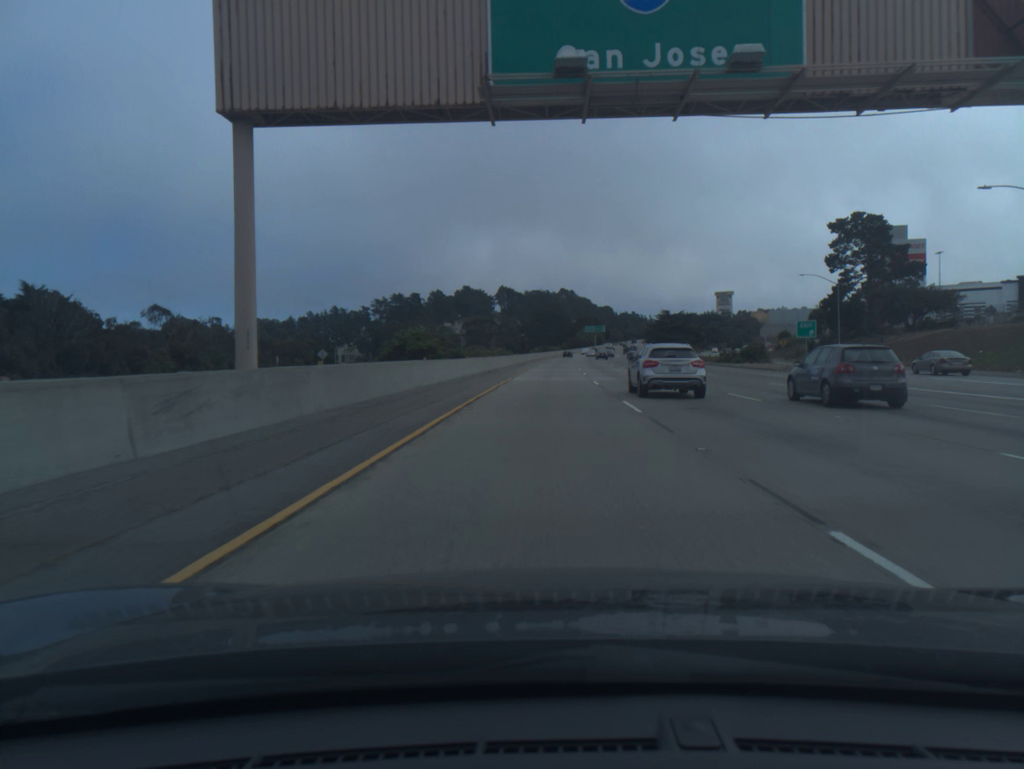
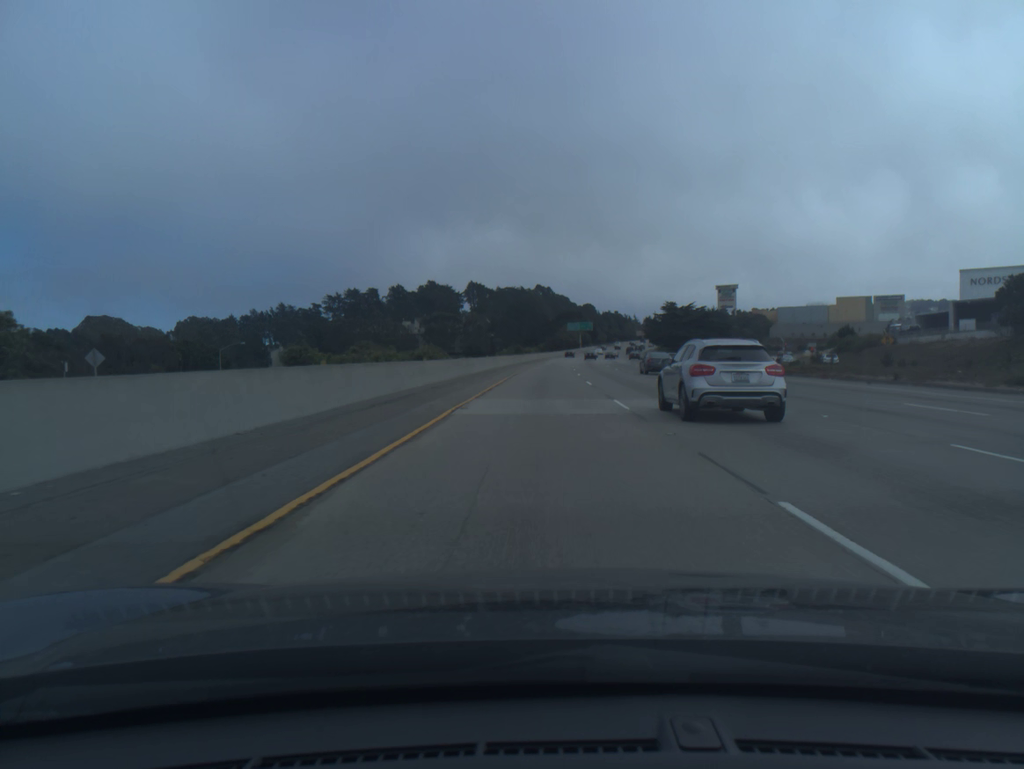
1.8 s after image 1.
(+0.9, +57.7) m; +2°
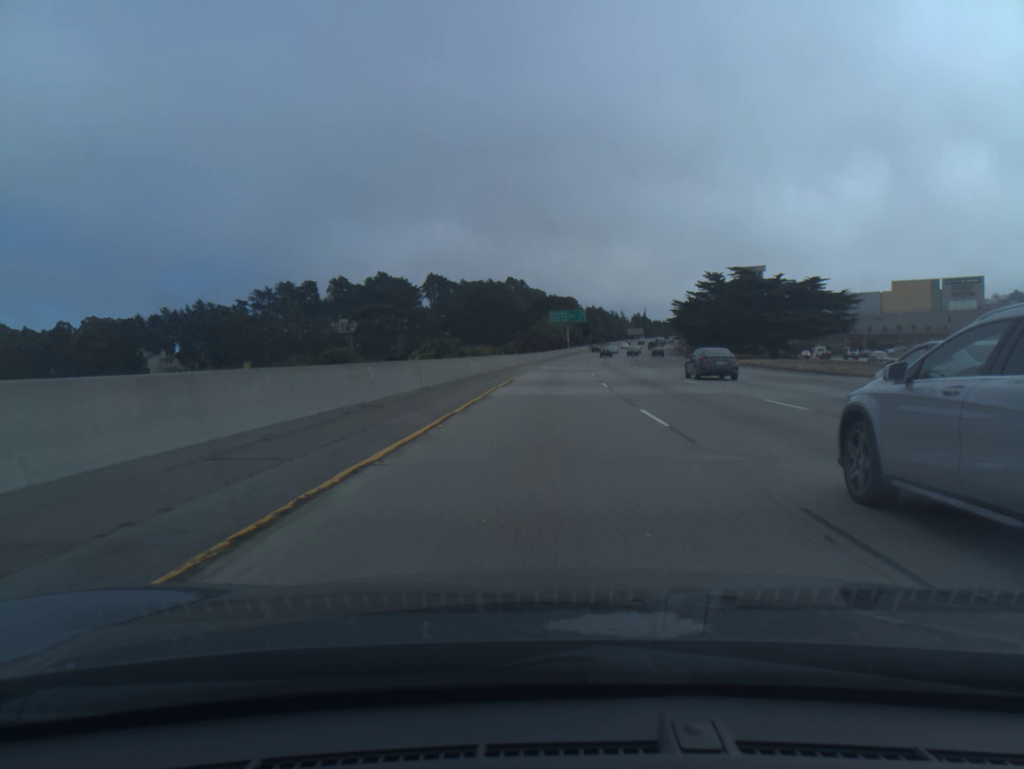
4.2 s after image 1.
(+1.1, +77.8) m; +2°
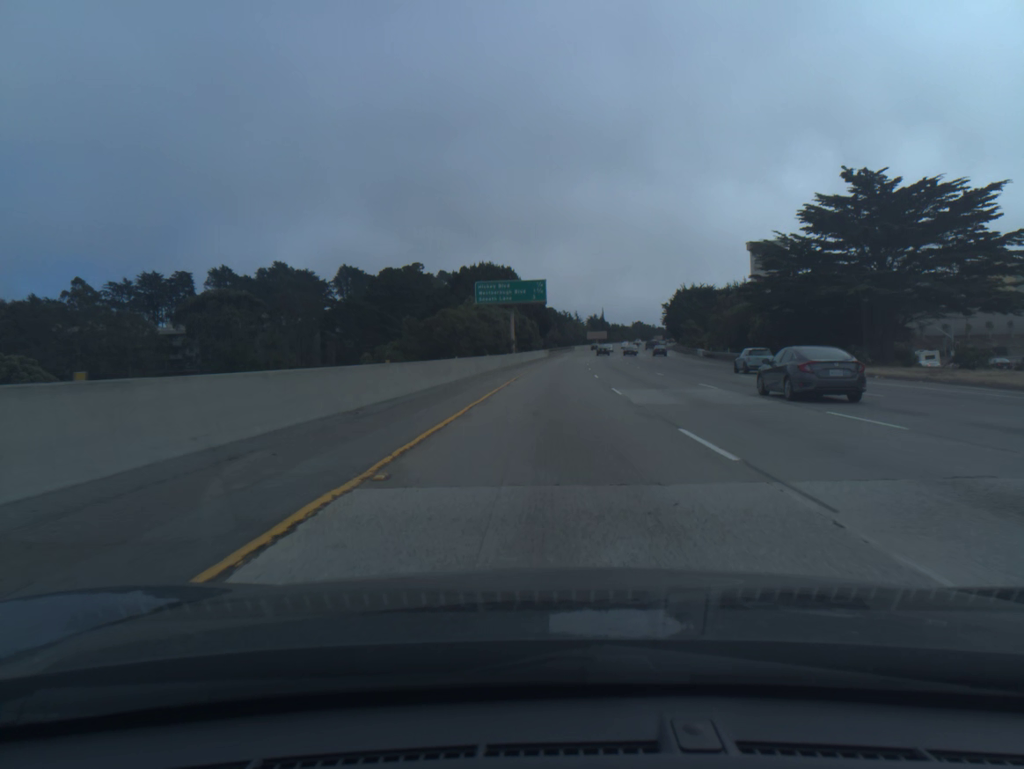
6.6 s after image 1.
(+2.6, +77.9) m; +4°
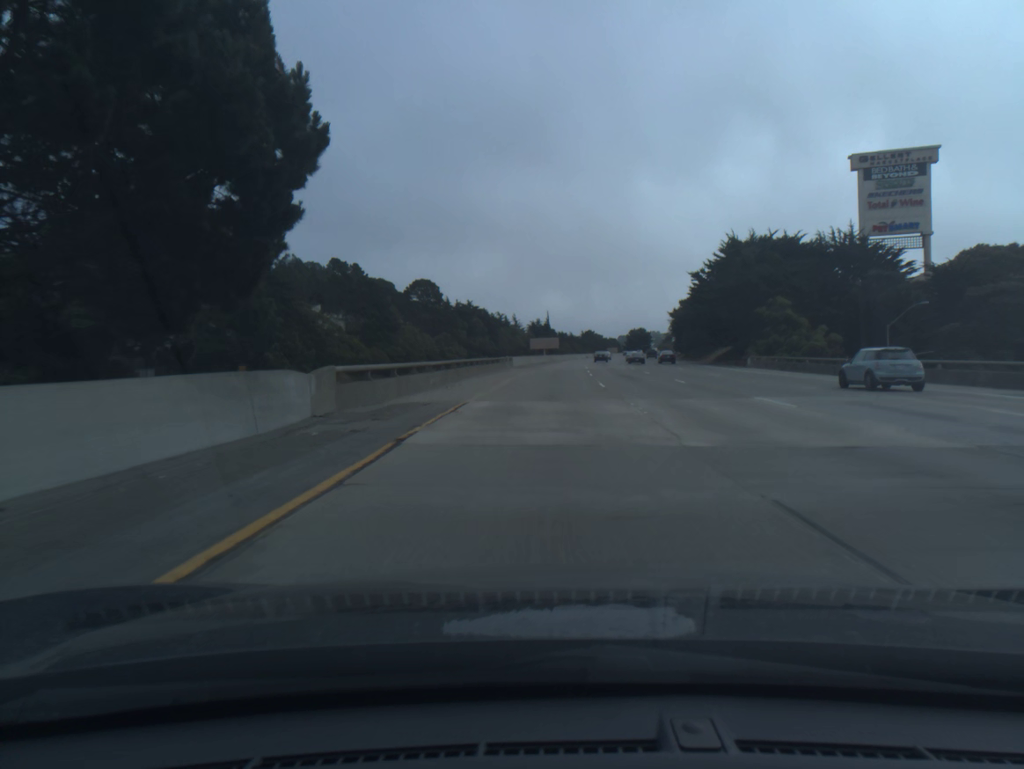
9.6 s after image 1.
(+4.0, +97.5) m; +5°
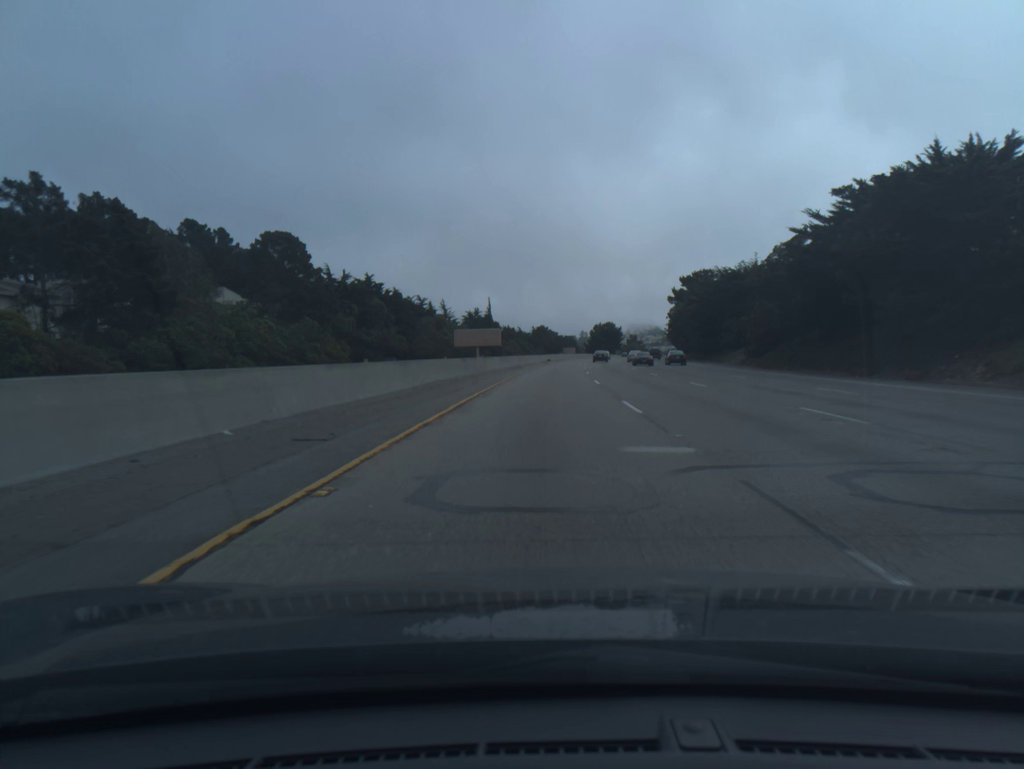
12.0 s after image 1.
(+2.5, +77.9) m; +4°
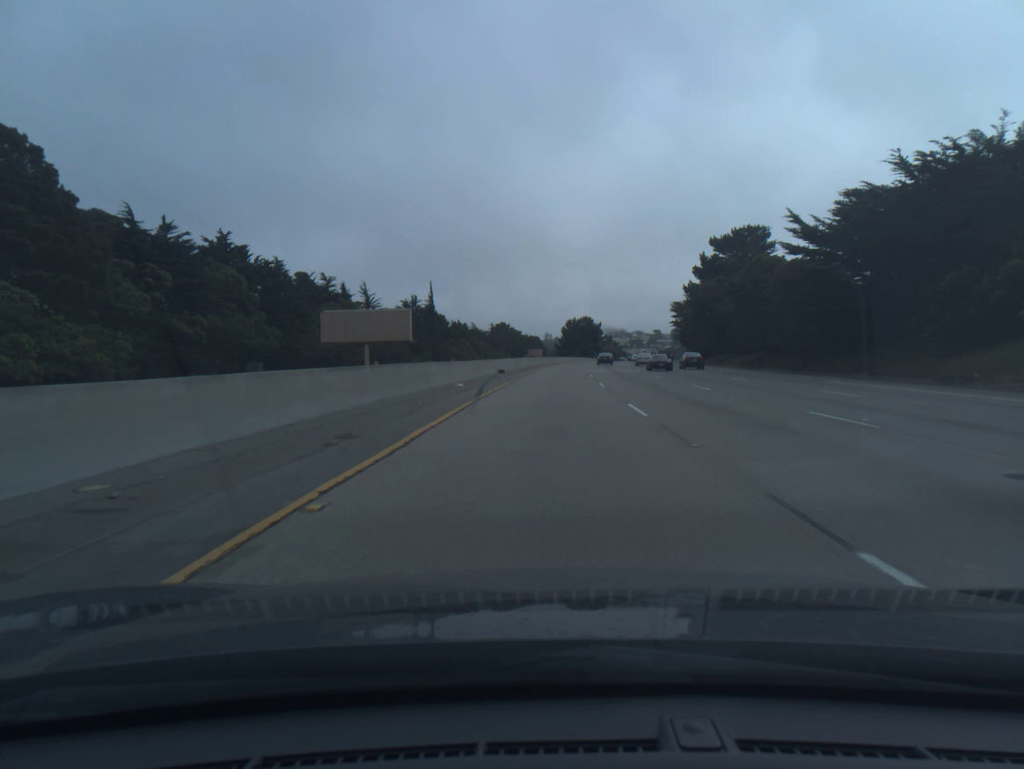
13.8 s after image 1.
(+1.4, +58.5) m; +3°
